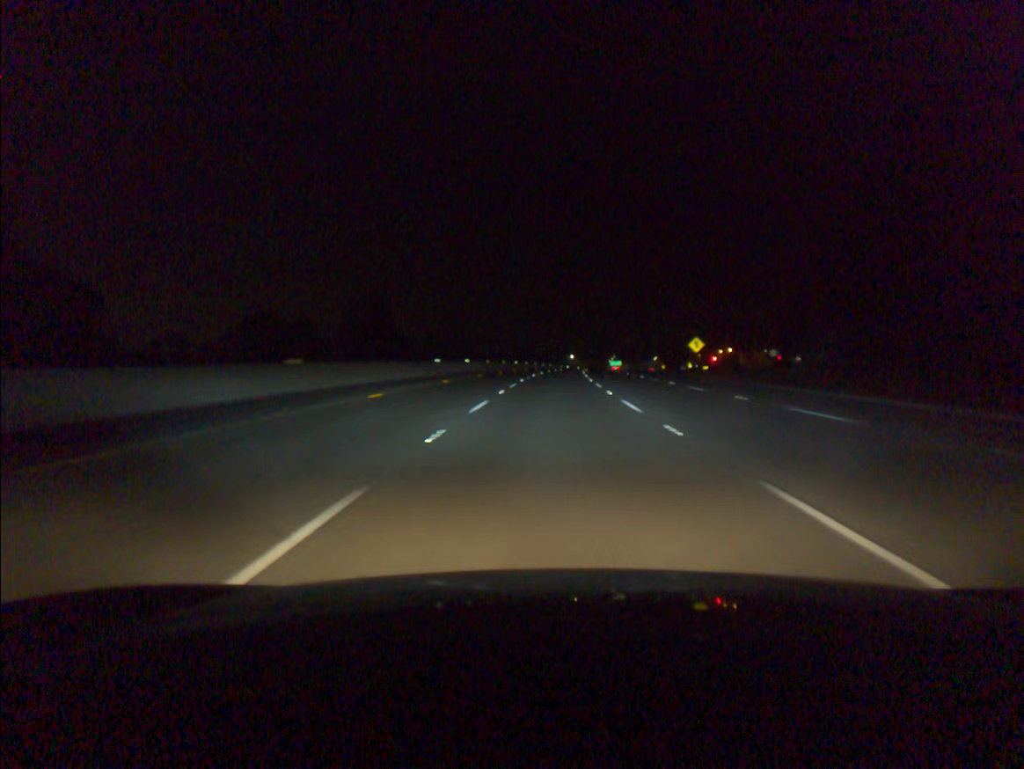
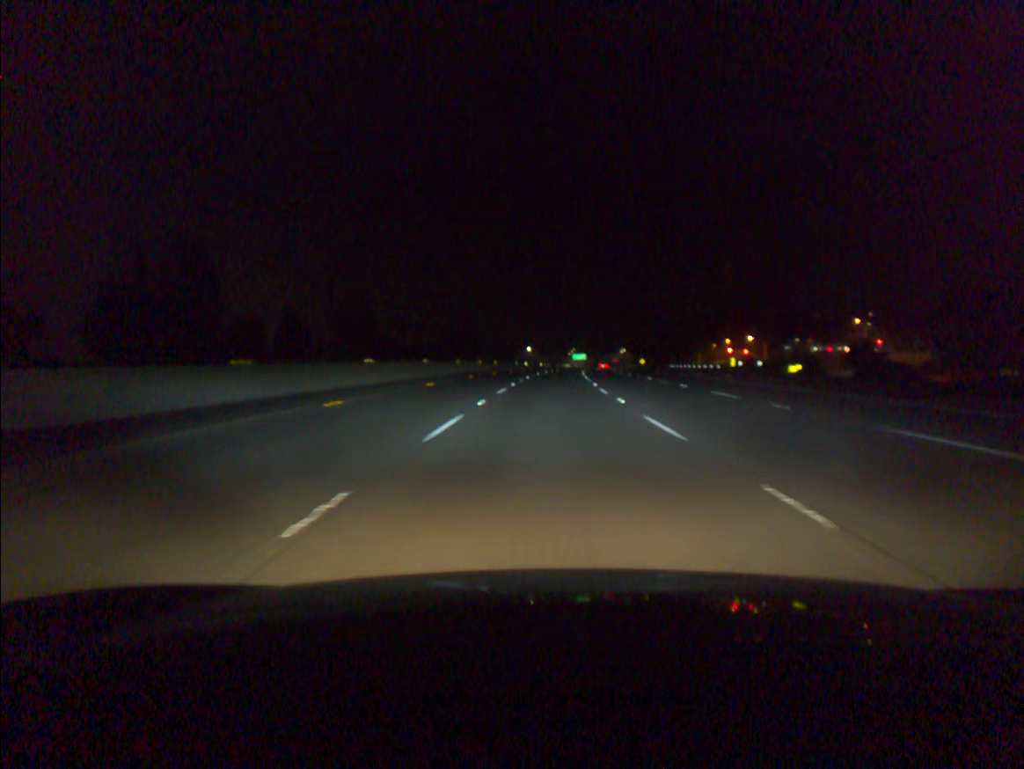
(+2.1, +76.9) m; +3°
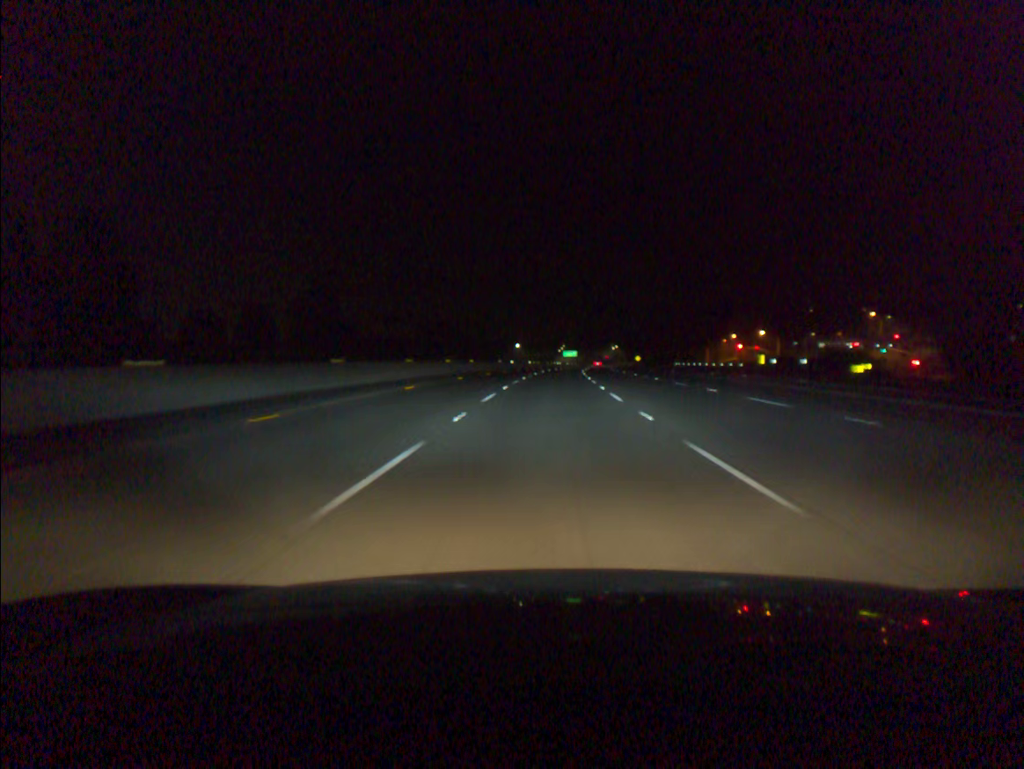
(+0.1, +19.2) m; +1°
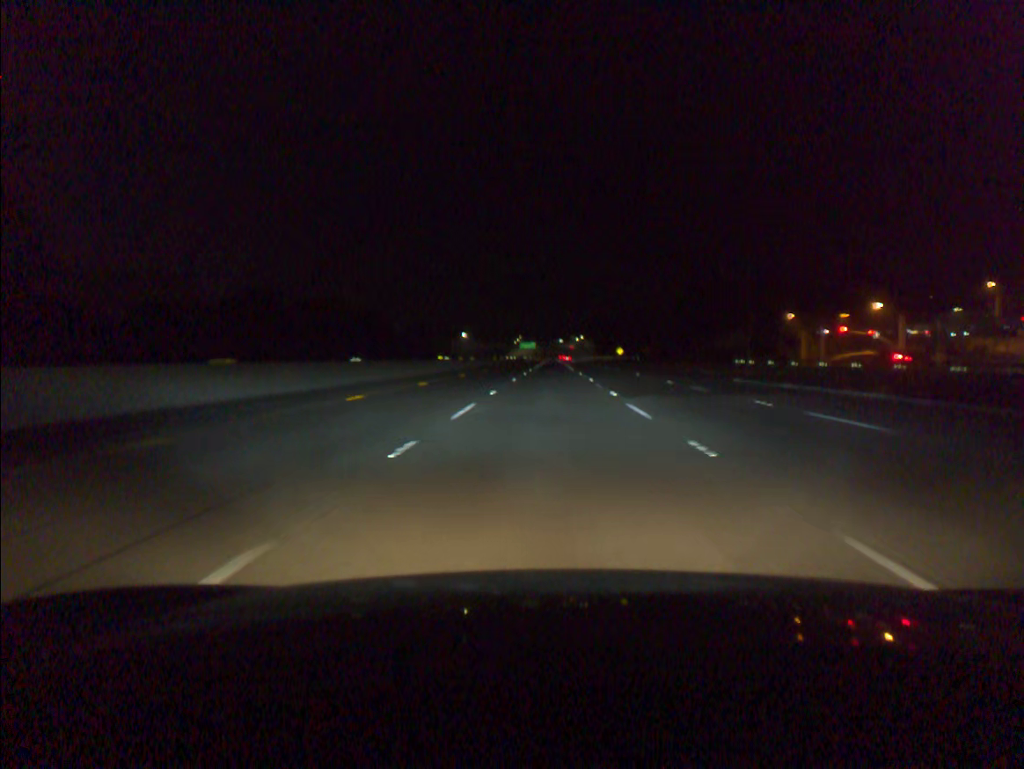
(+2.1, +77.0) m; +3°
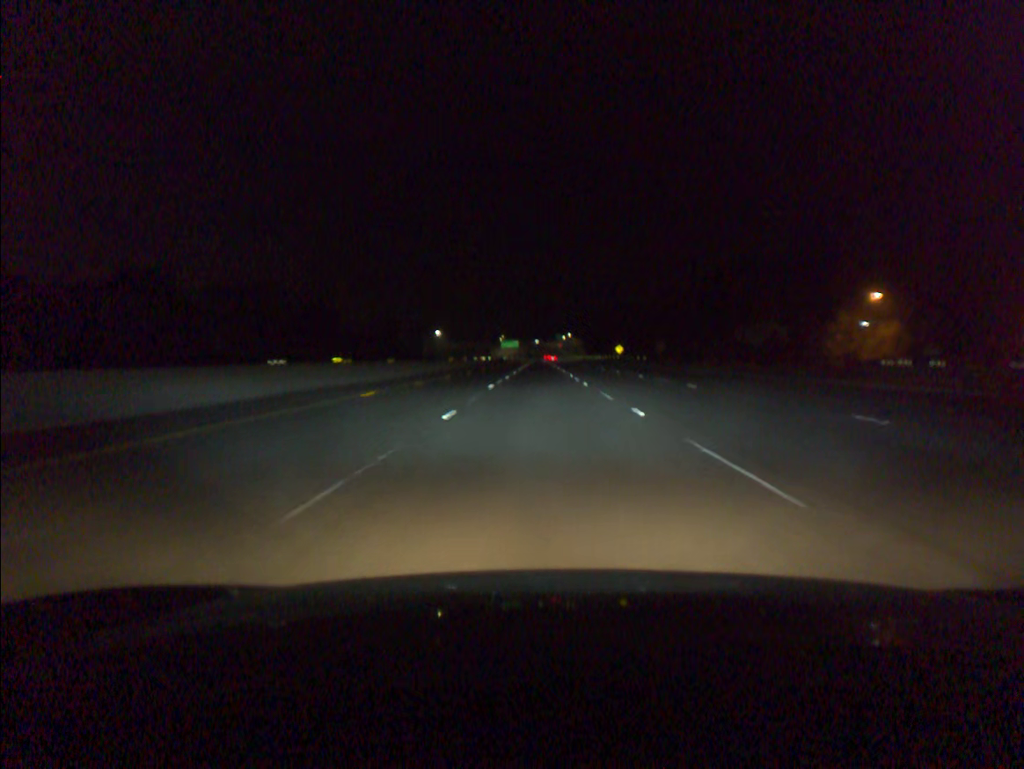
(+0.5, +38.5) m; +1°
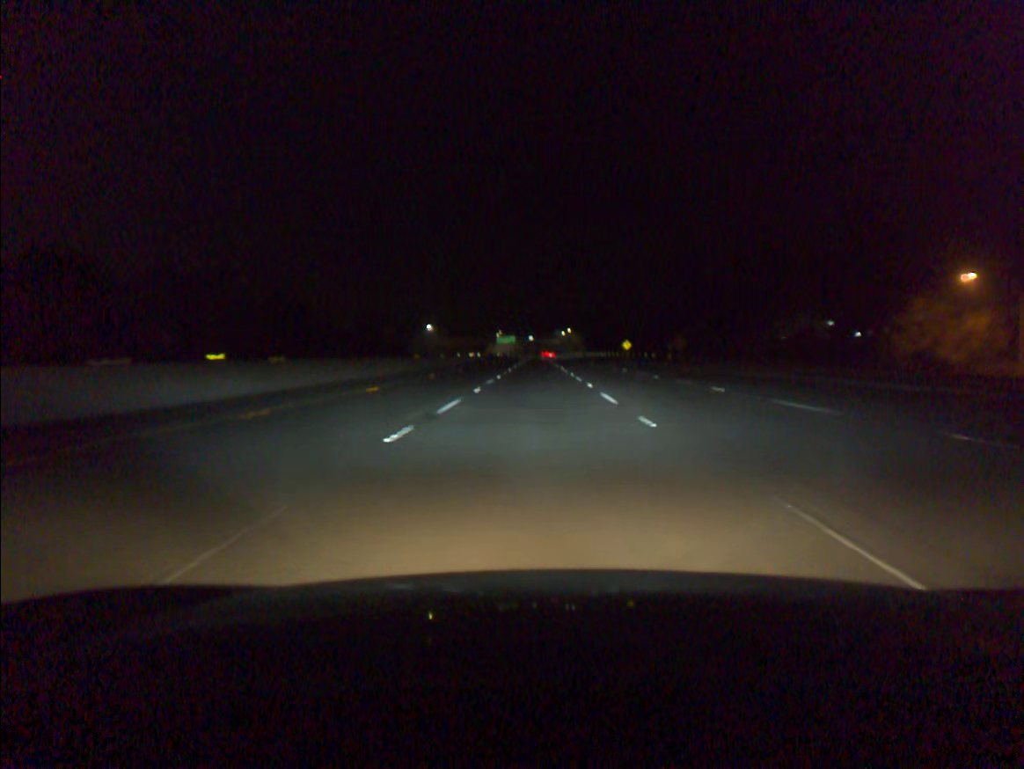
(0.0, +19.2) m; 0°
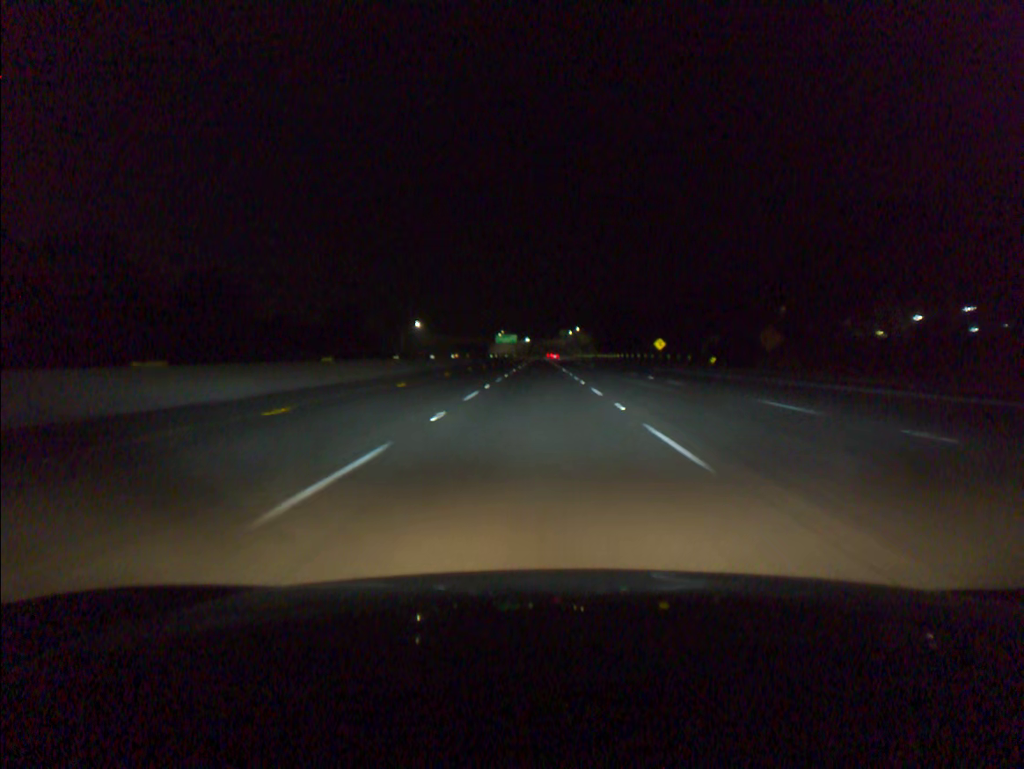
(-0.1, +38.4) m; 0°
